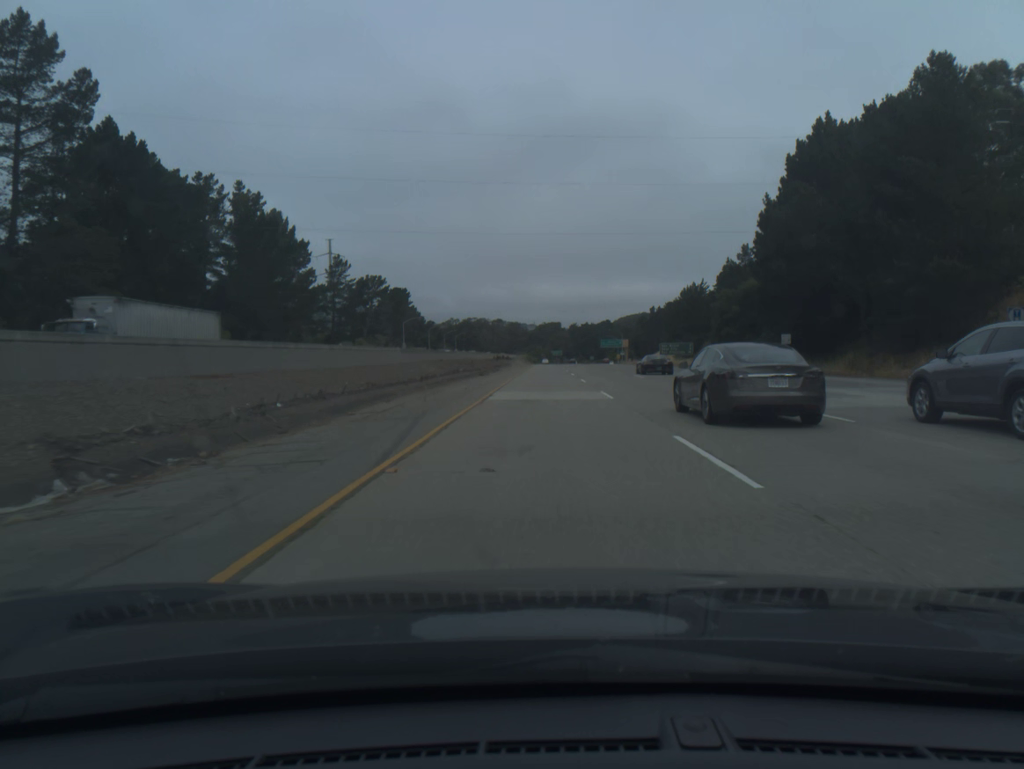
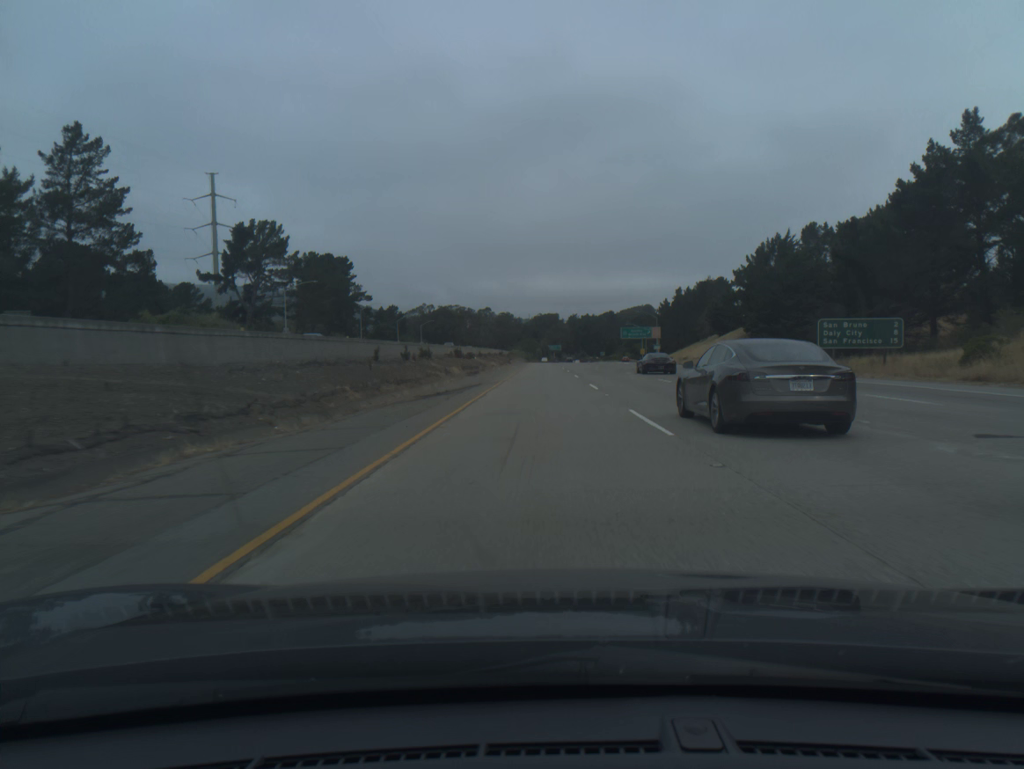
(+0.3, +82.7) m; 0°
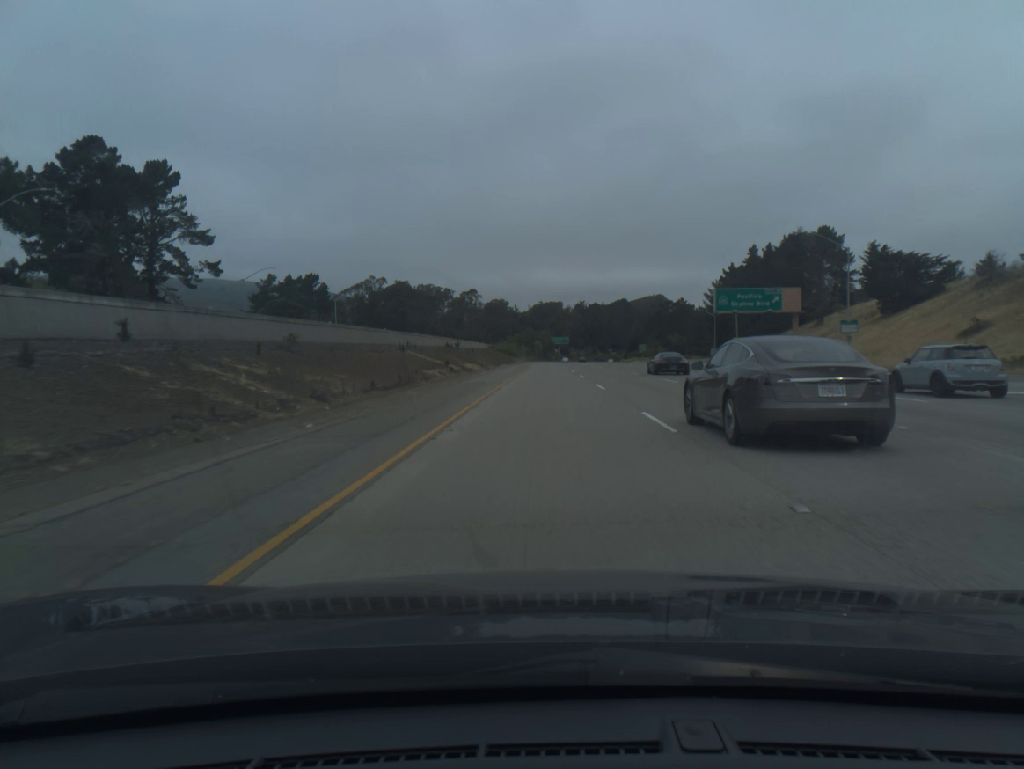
(-0.1, +102.8) m; 0°
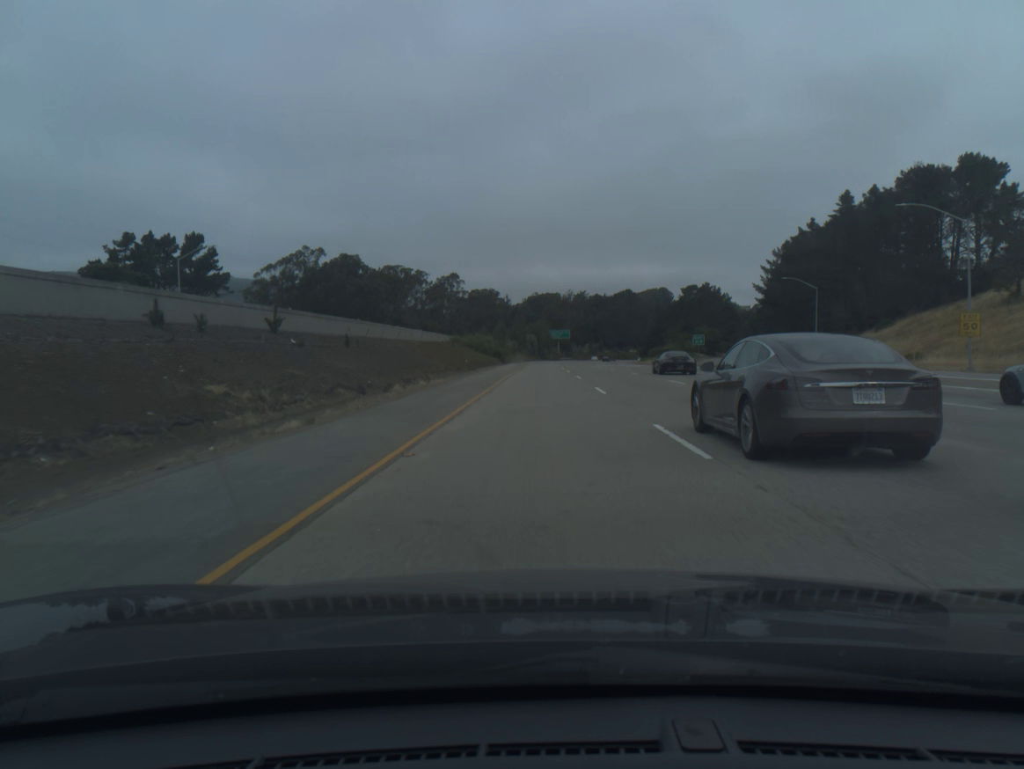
(+0.2, +61.5) m; 0°
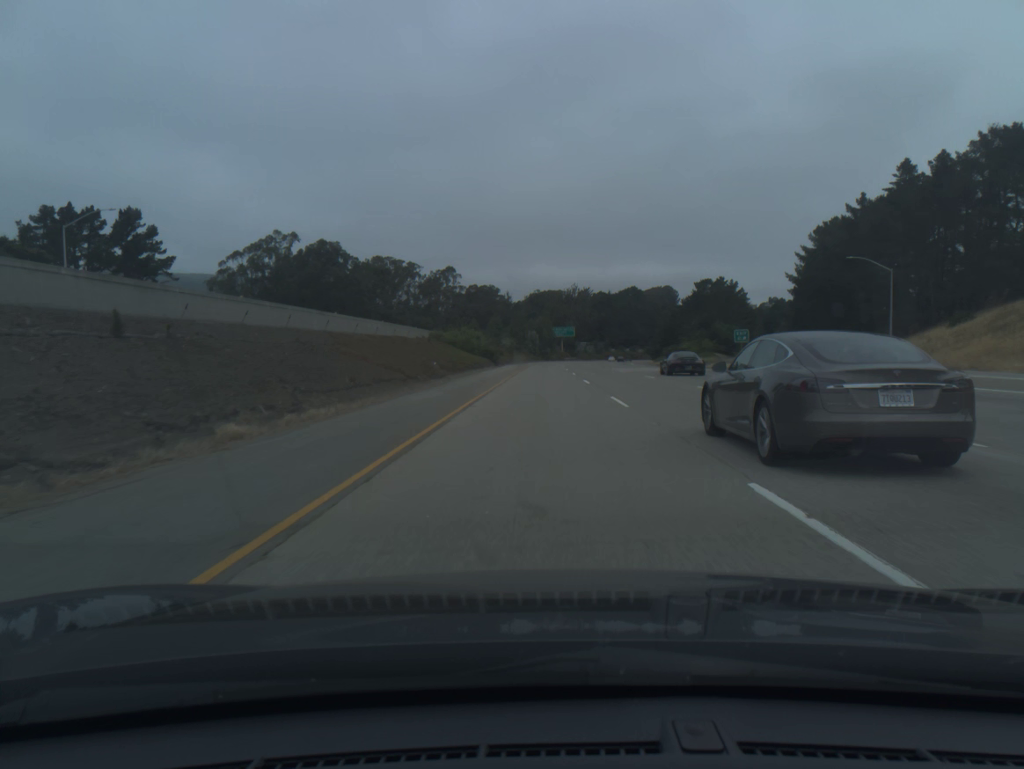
(0.0, +20.5) m; 0°
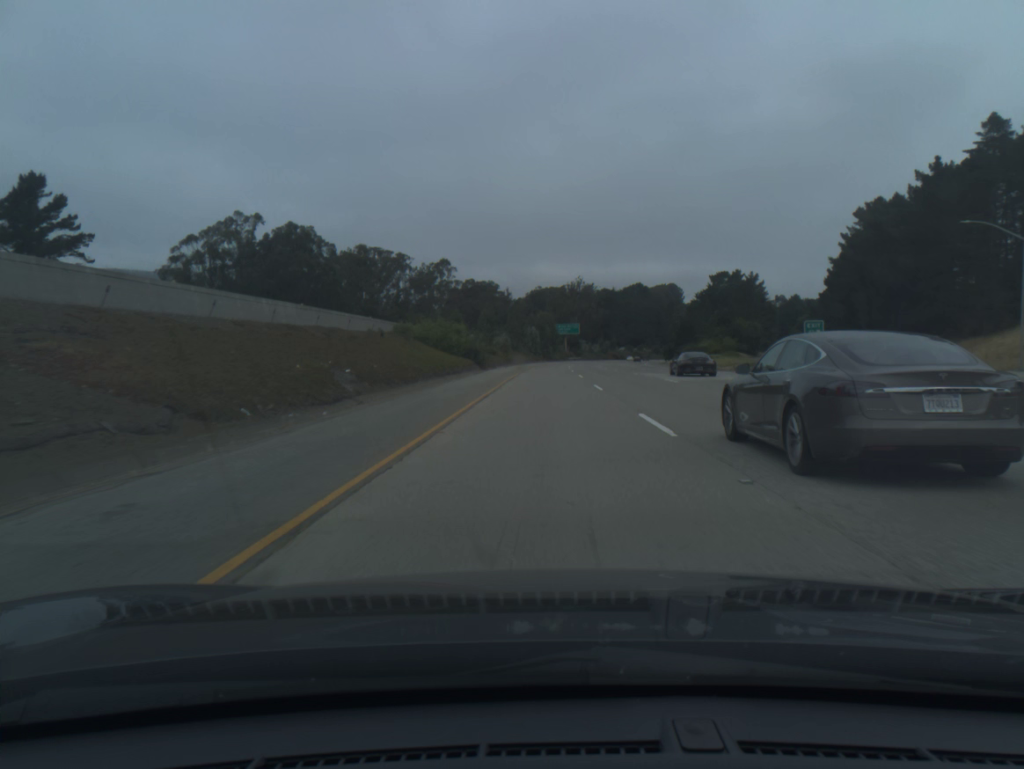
(0.0, +20.5) m; 0°
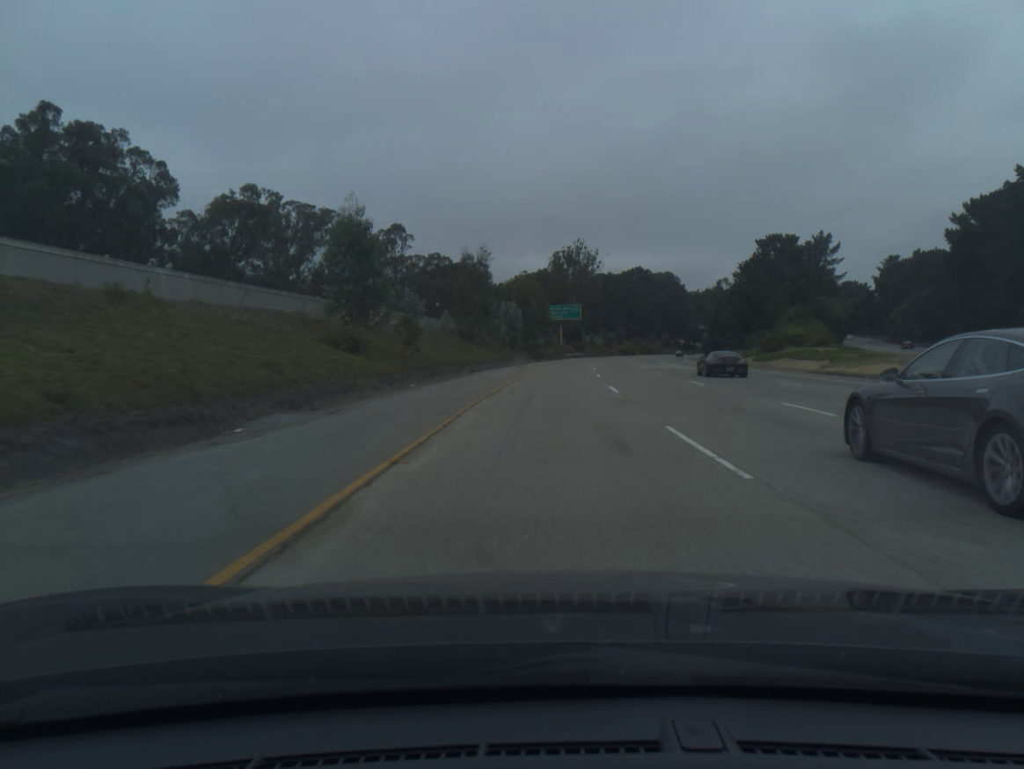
(+0.2, +61.7) m; +1°
